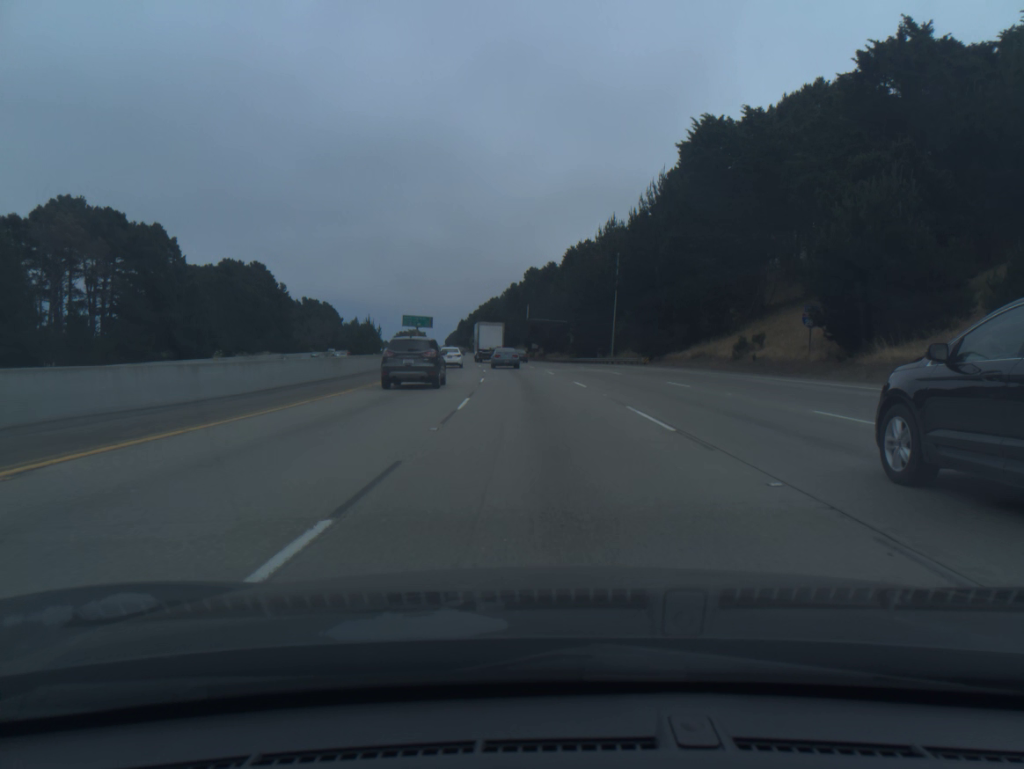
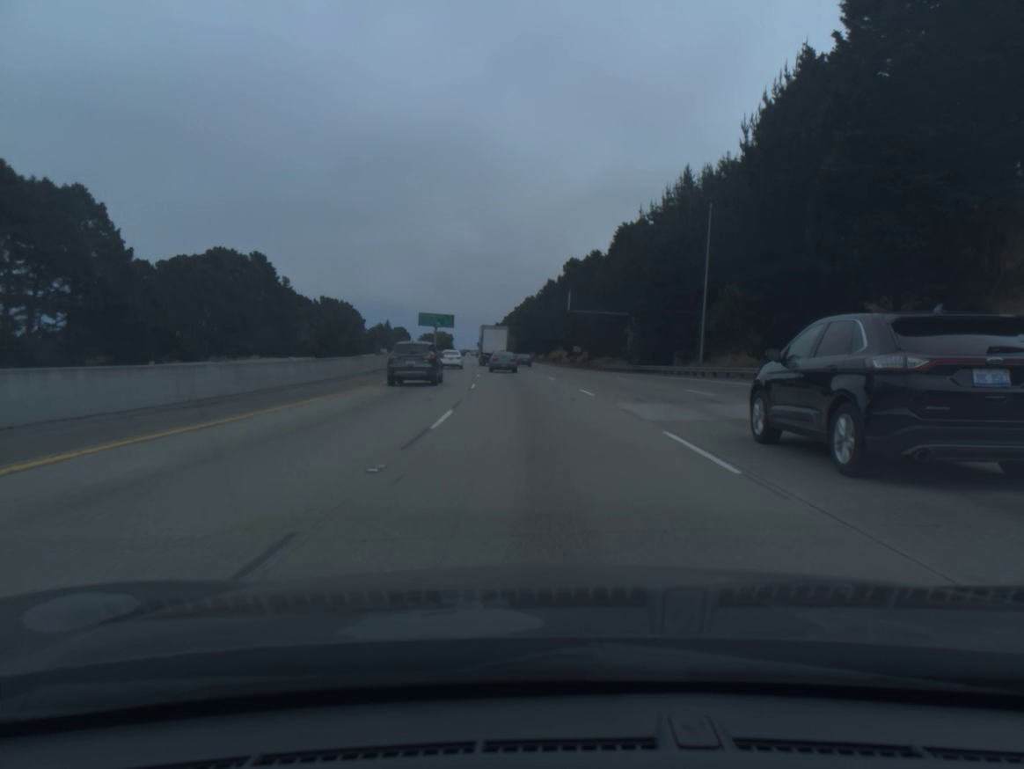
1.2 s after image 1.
(-0.8, +33.1) m; -3°
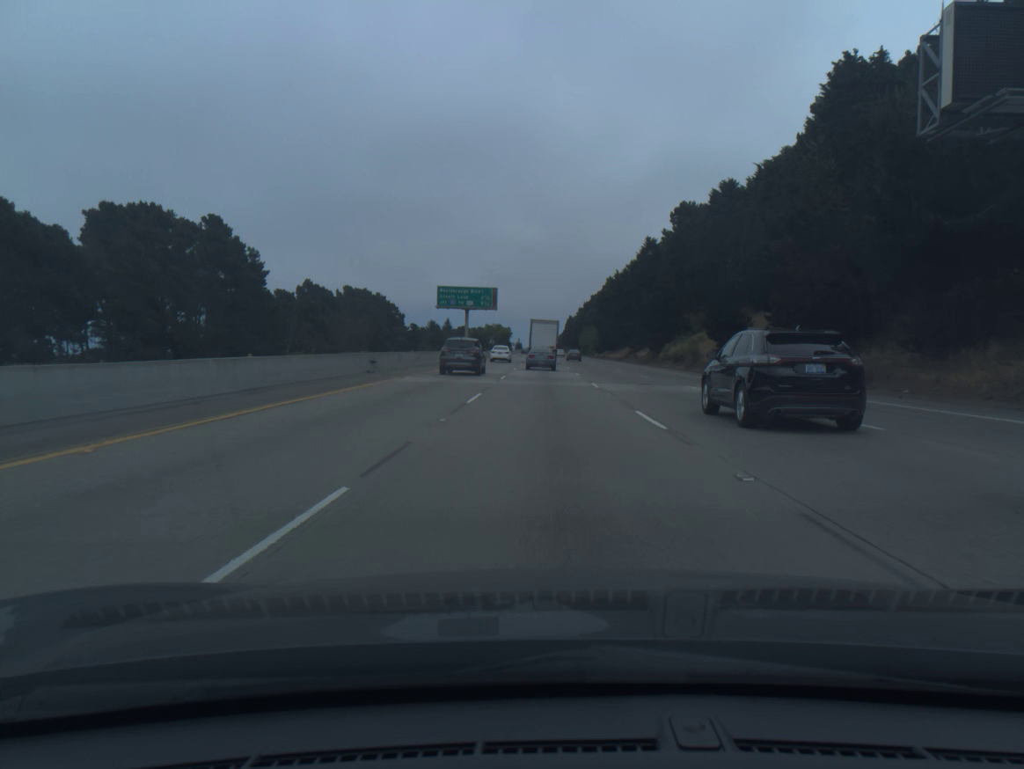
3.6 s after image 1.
(-3.7, +67.7) m; -5°
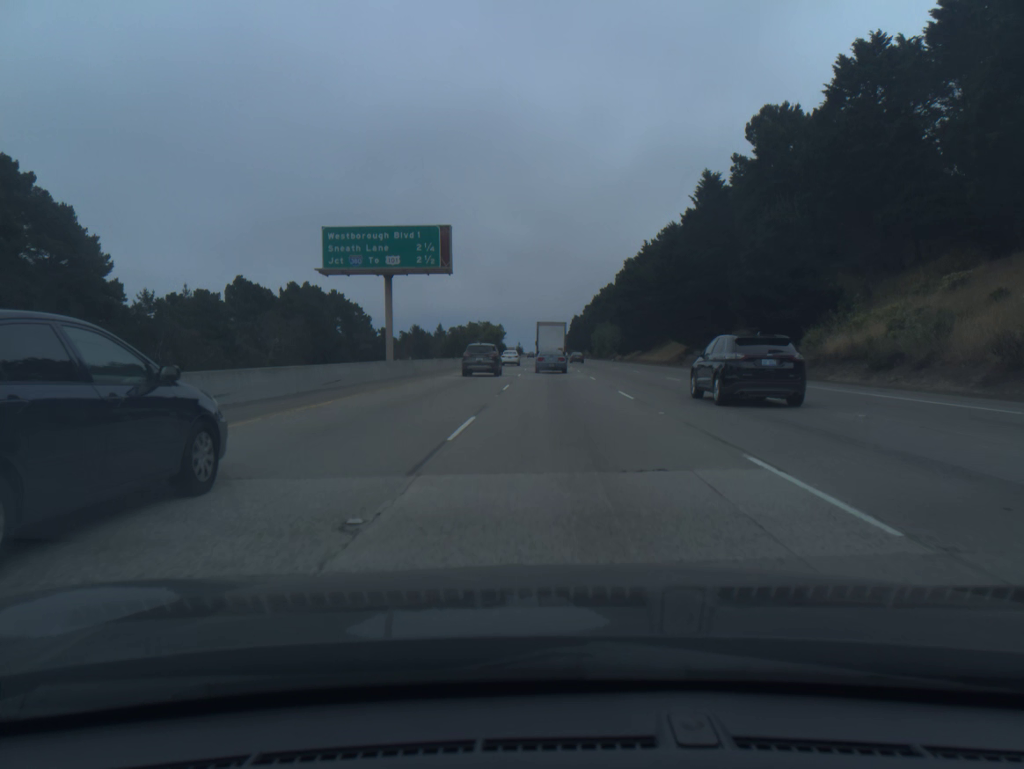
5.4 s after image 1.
(-0.3, +51.0) m; 0°
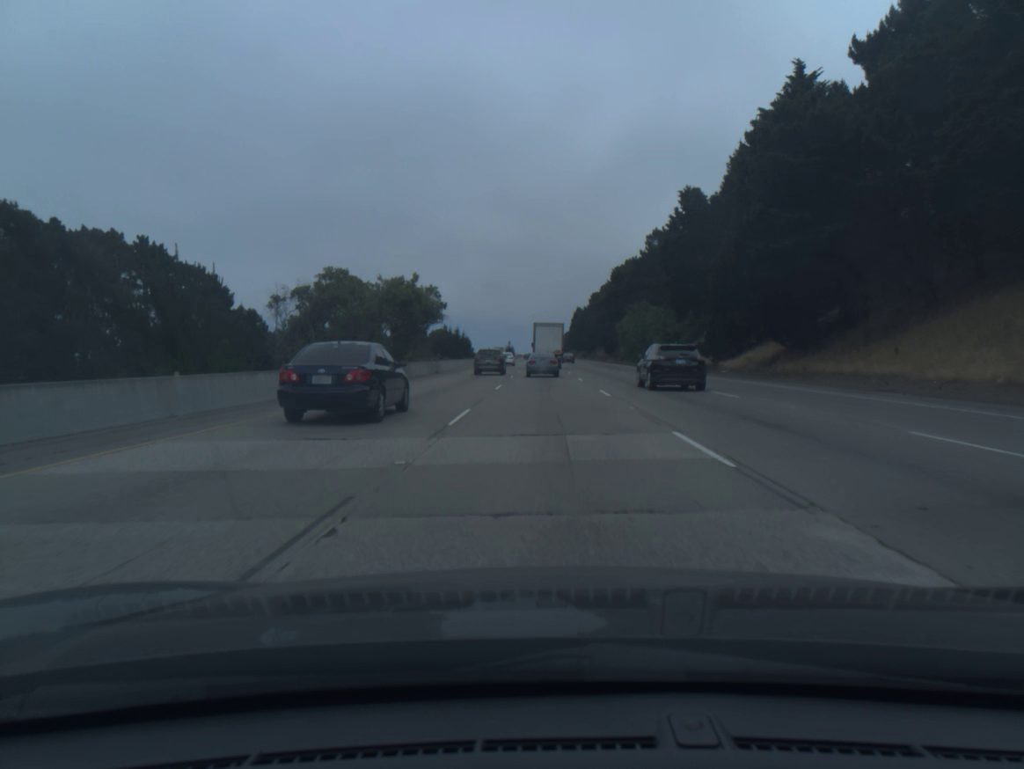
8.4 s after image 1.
(+0.5, +85.0) m; 0°
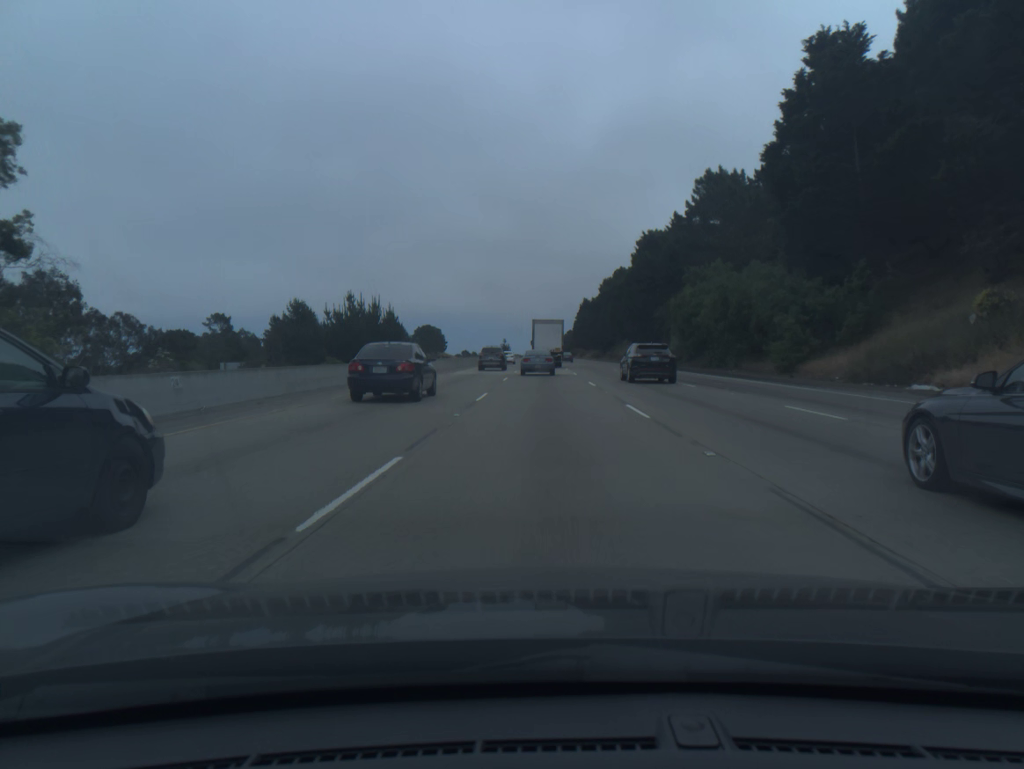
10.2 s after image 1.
(-0.1, +52.1) m; 0°
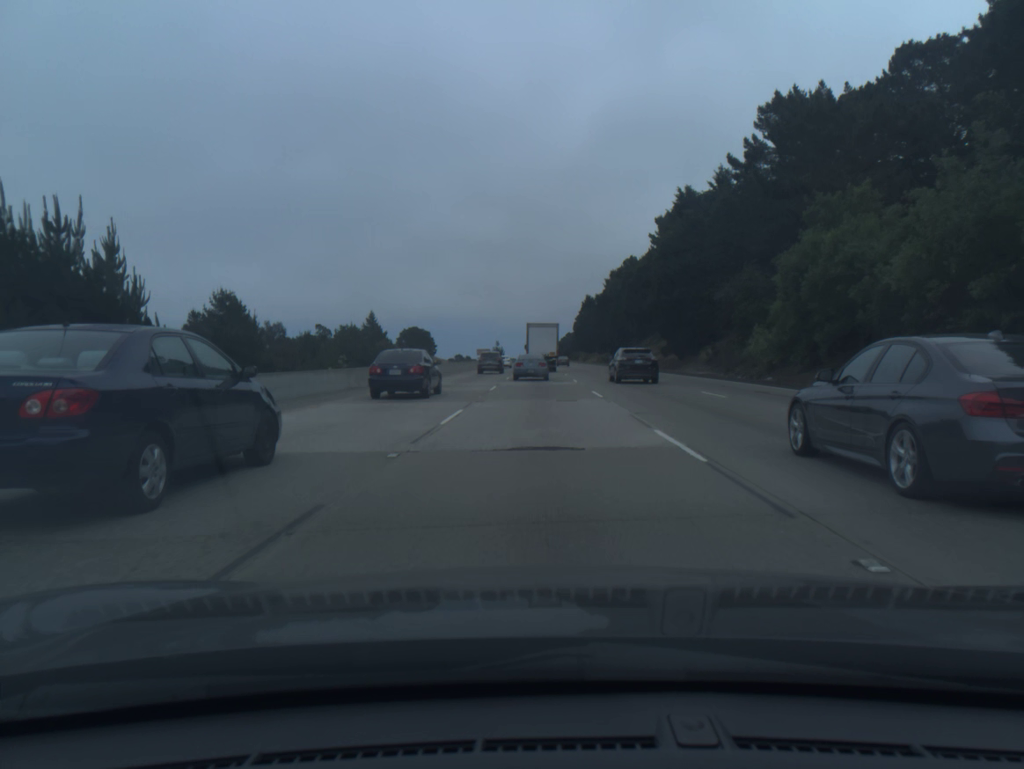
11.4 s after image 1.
(+0.1, +35.1) m; 0°
